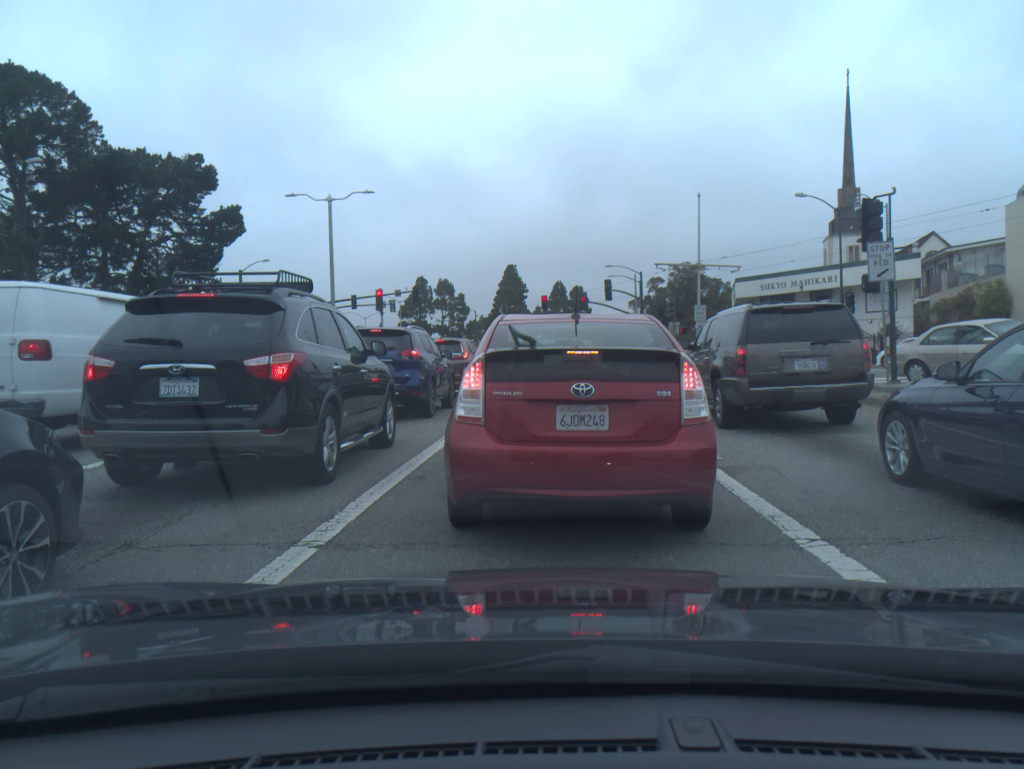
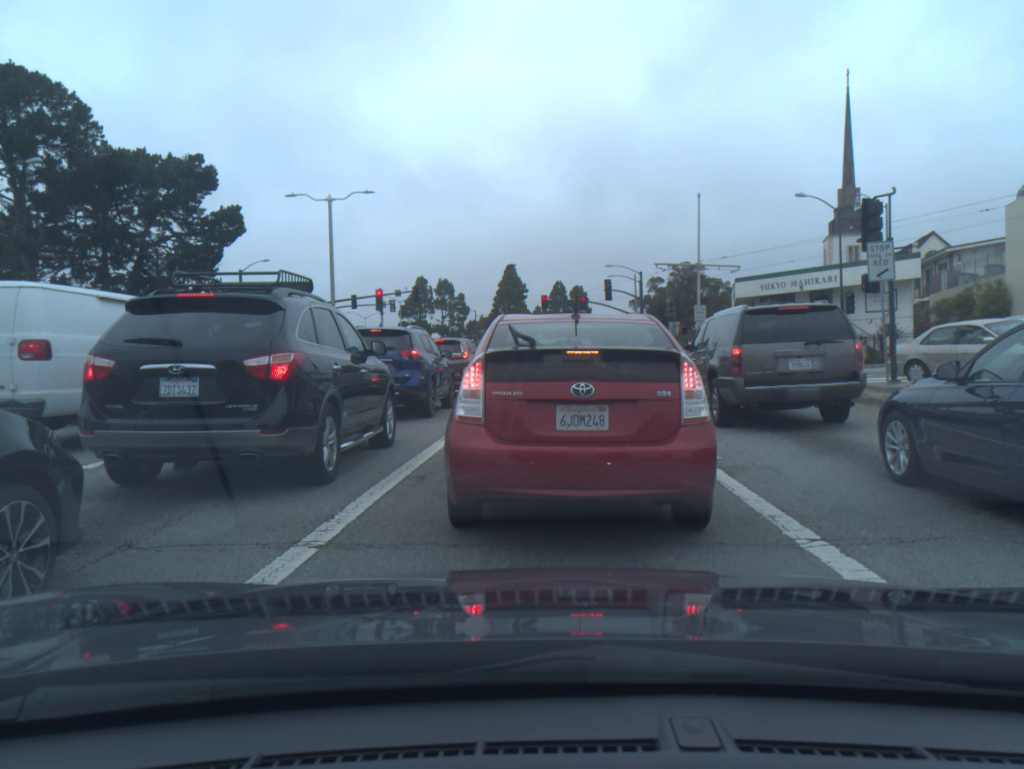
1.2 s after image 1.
(0.0, 0.0) m; 0°
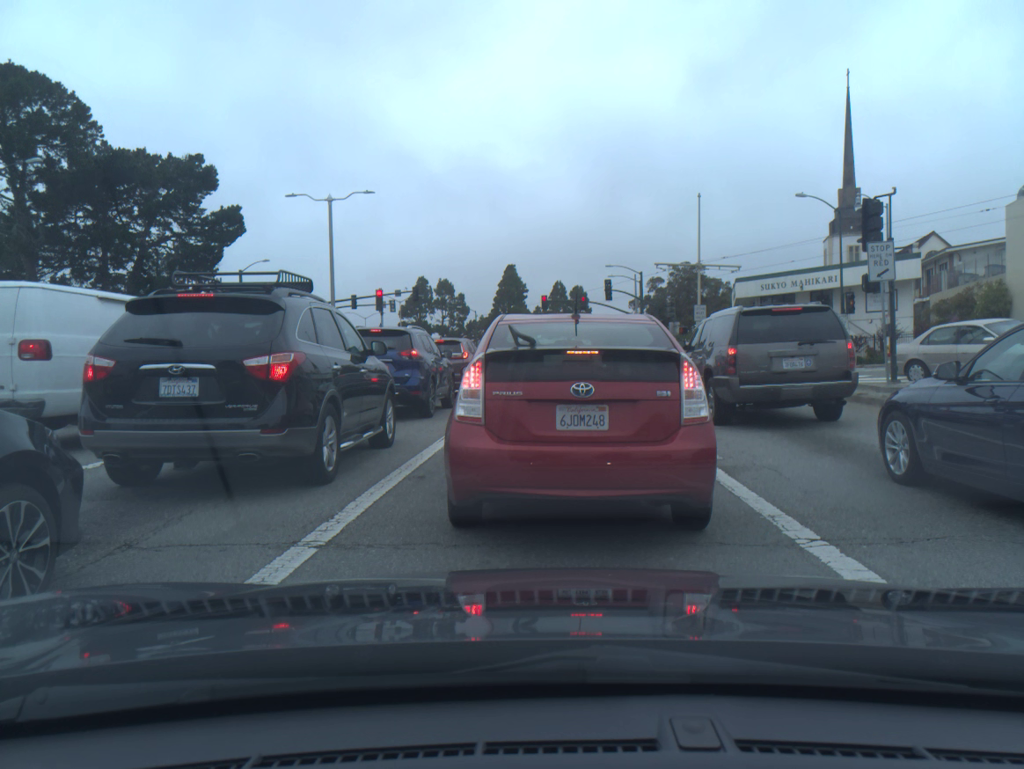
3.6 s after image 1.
(0.0, 0.0) m; 0°
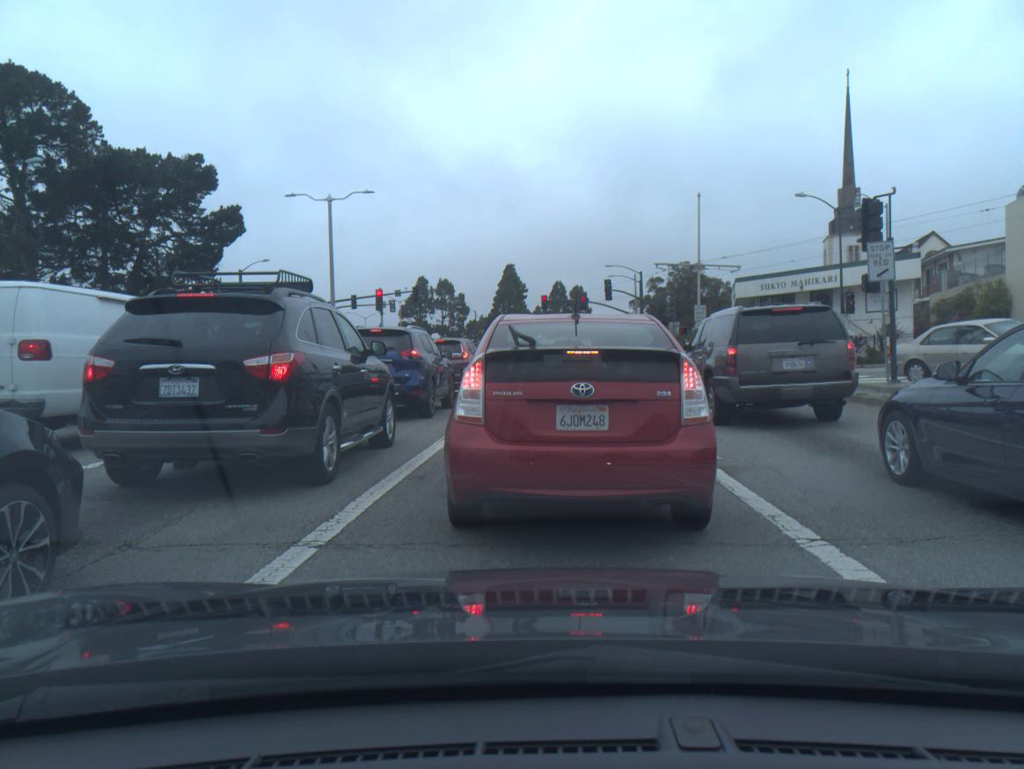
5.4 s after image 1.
(0.0, -0.1) m; 0°
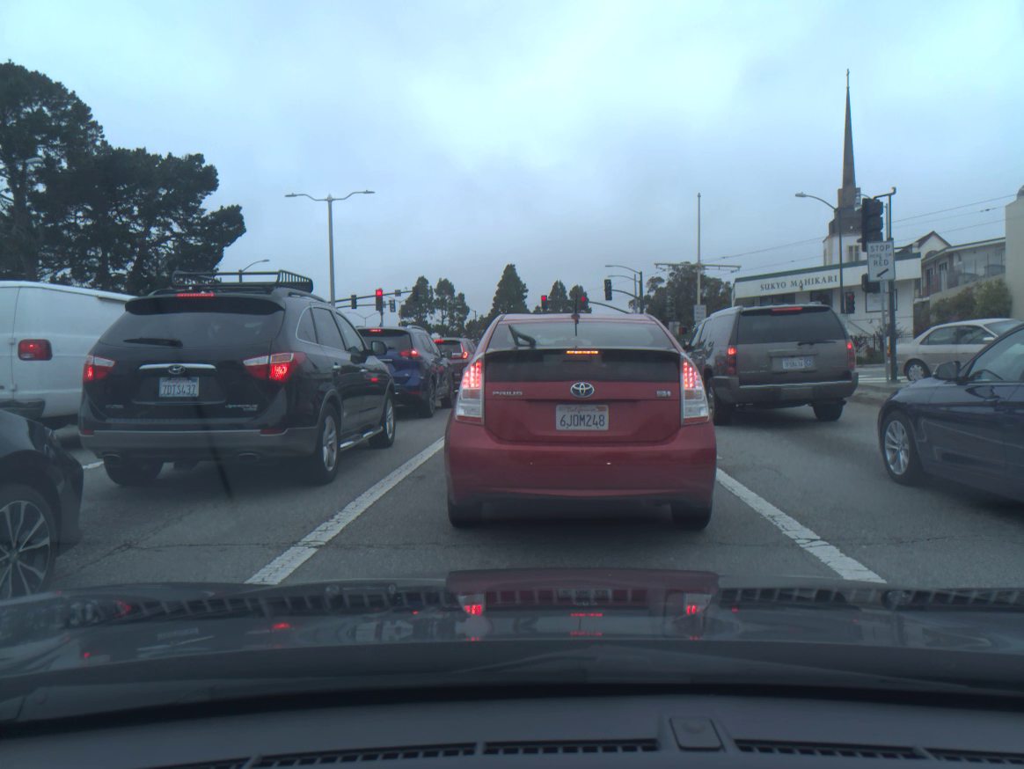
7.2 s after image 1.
(0.0, 0.0) m; 0°
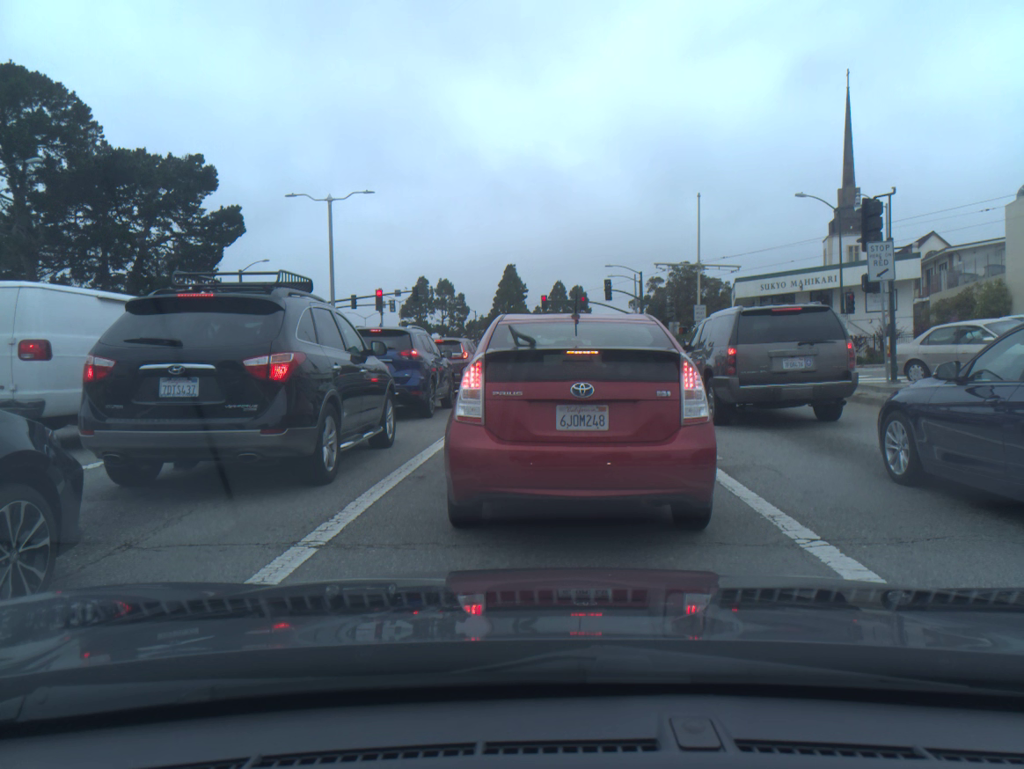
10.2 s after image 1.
(0.0, 0.0) m; 0°
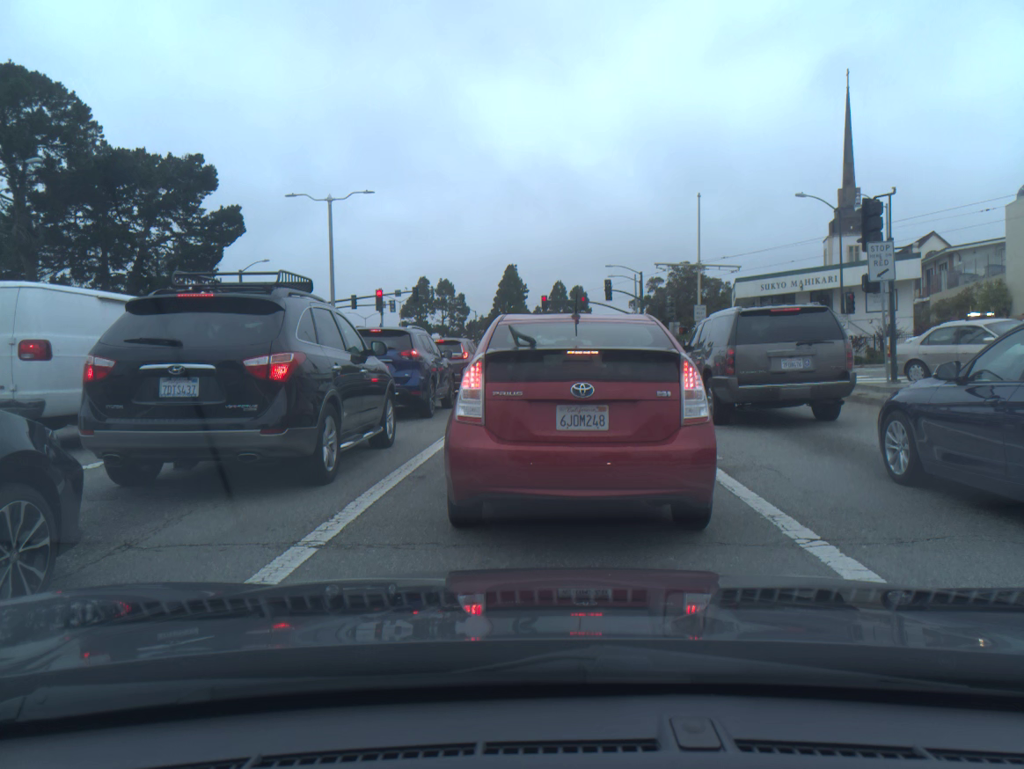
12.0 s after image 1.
(0.0, 0.0) m; 0°
